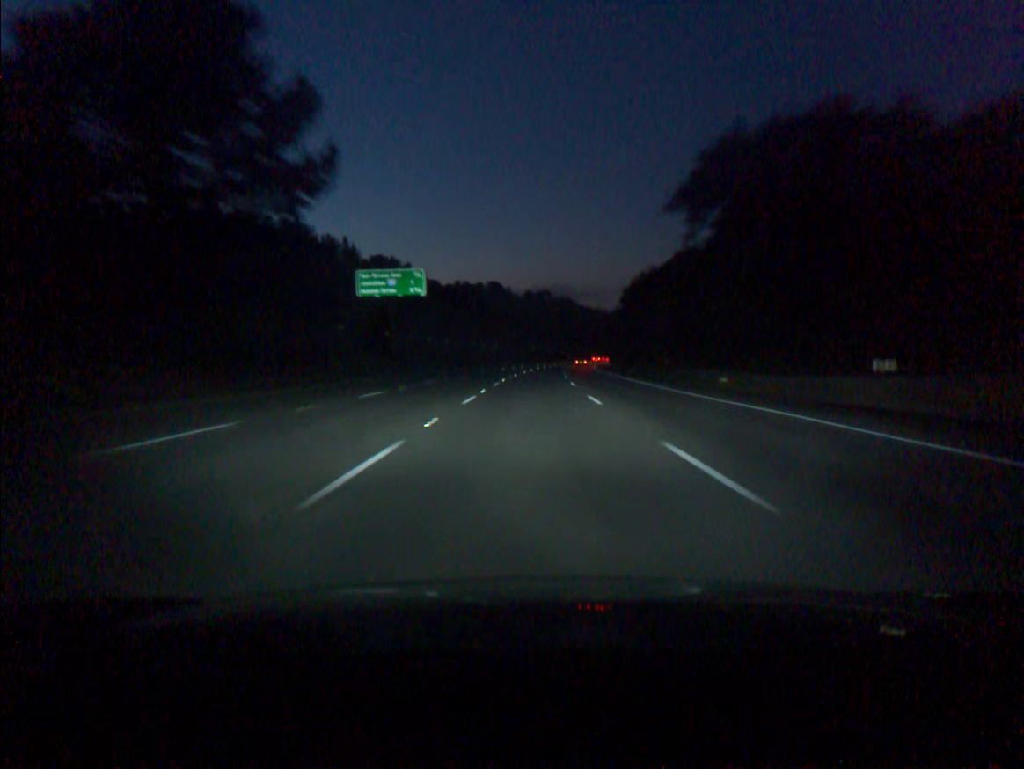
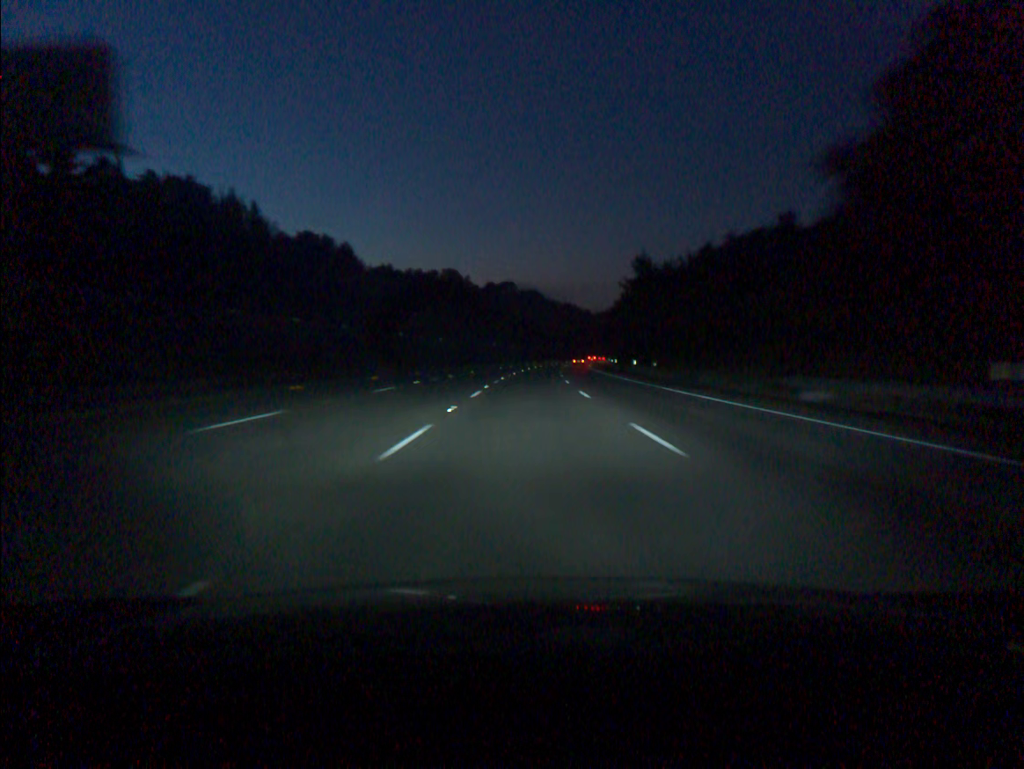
(+1.3, +55.4) m; +3°
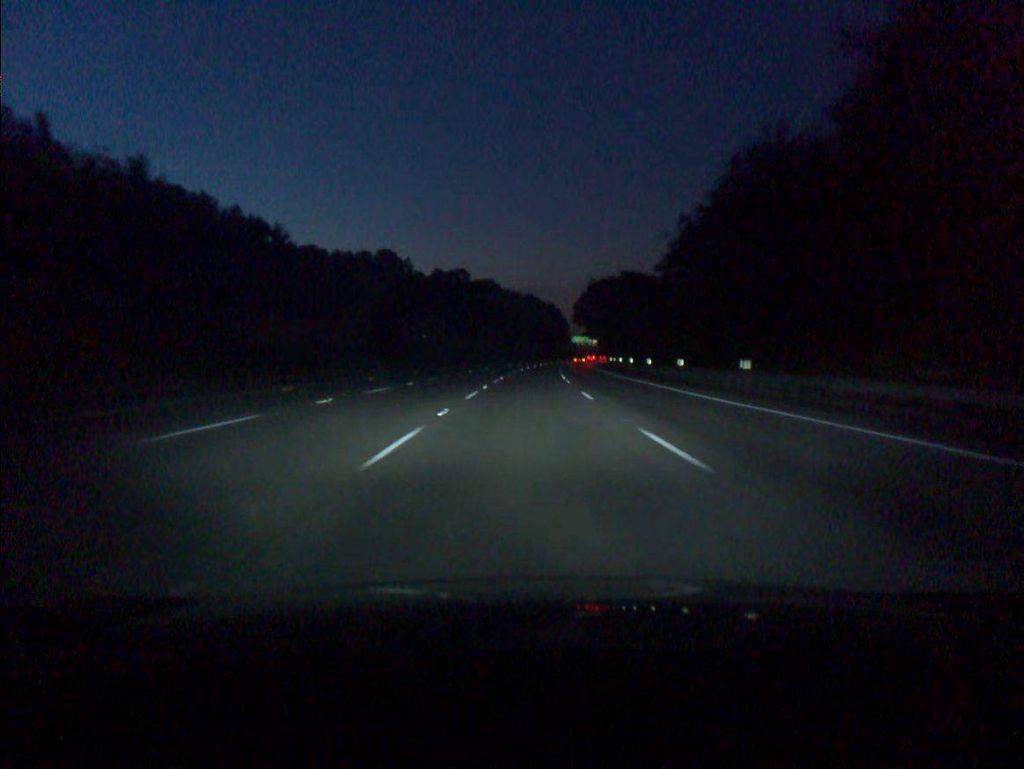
(+2.0, +73.8) m; +3°
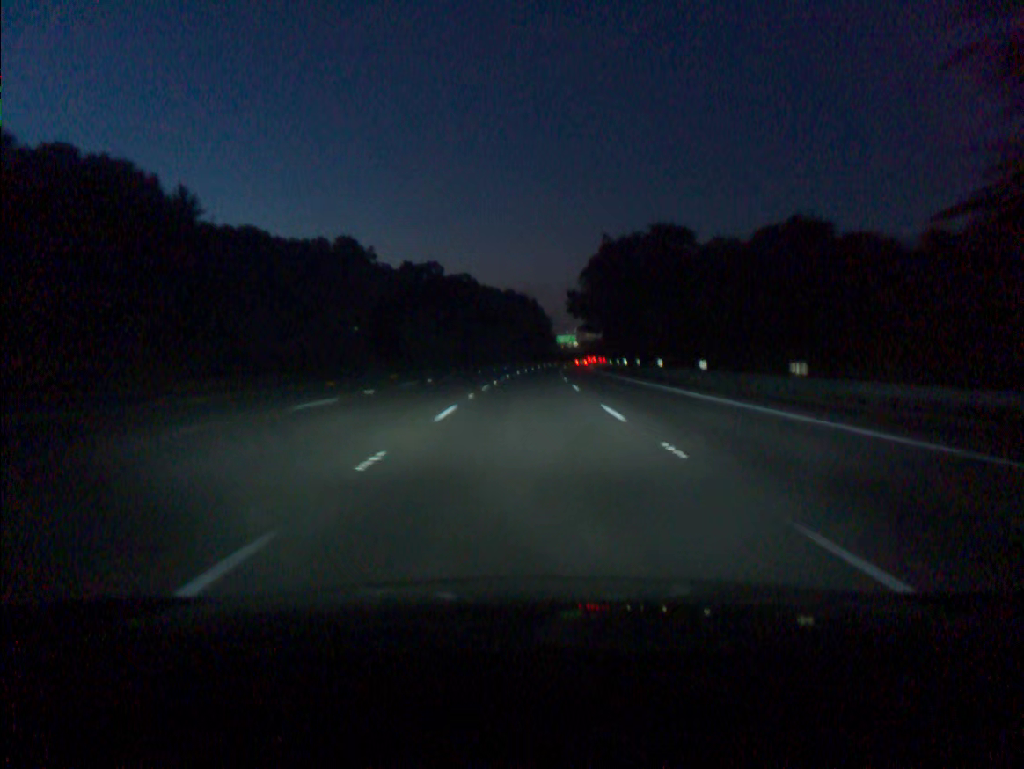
(+0.5, +37.0) m; +2°
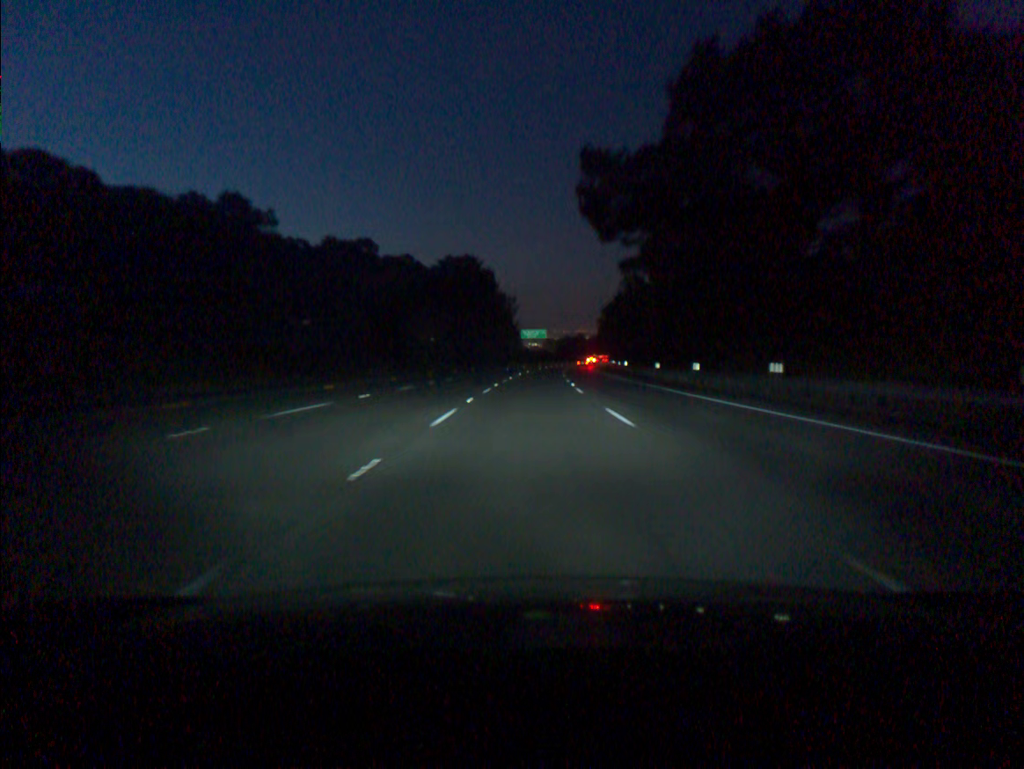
(+2.1, +74.0) m; +3°
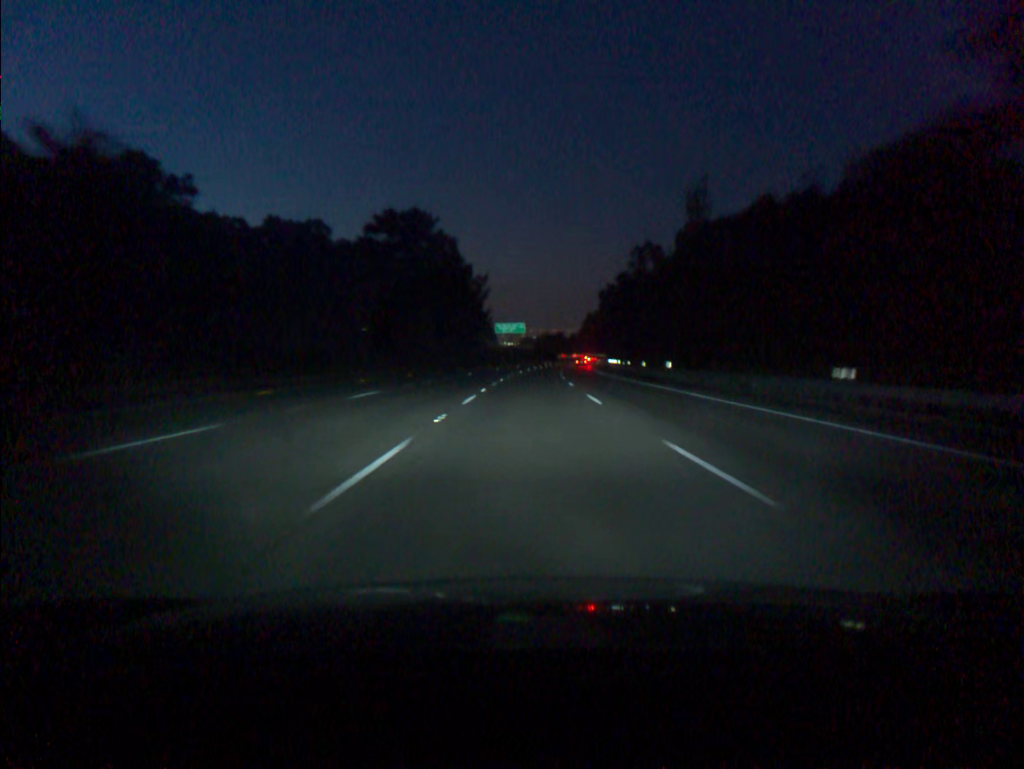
(+0.6, +37.1) m; +2°
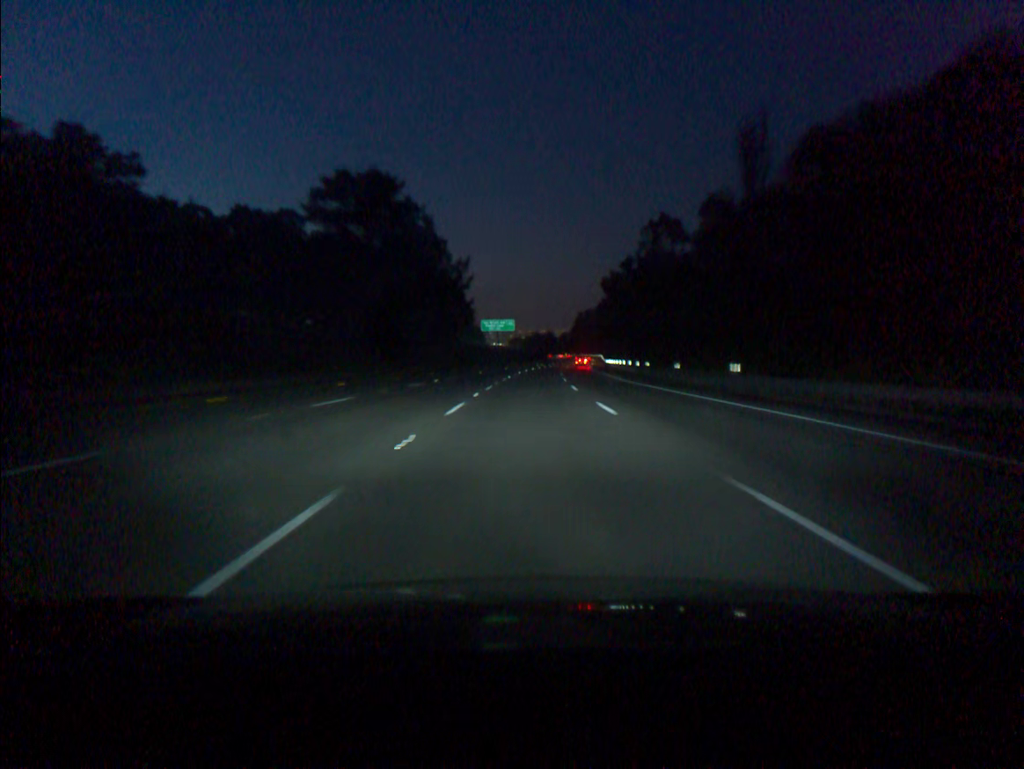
(+0.1, +18.5) m; +1°
